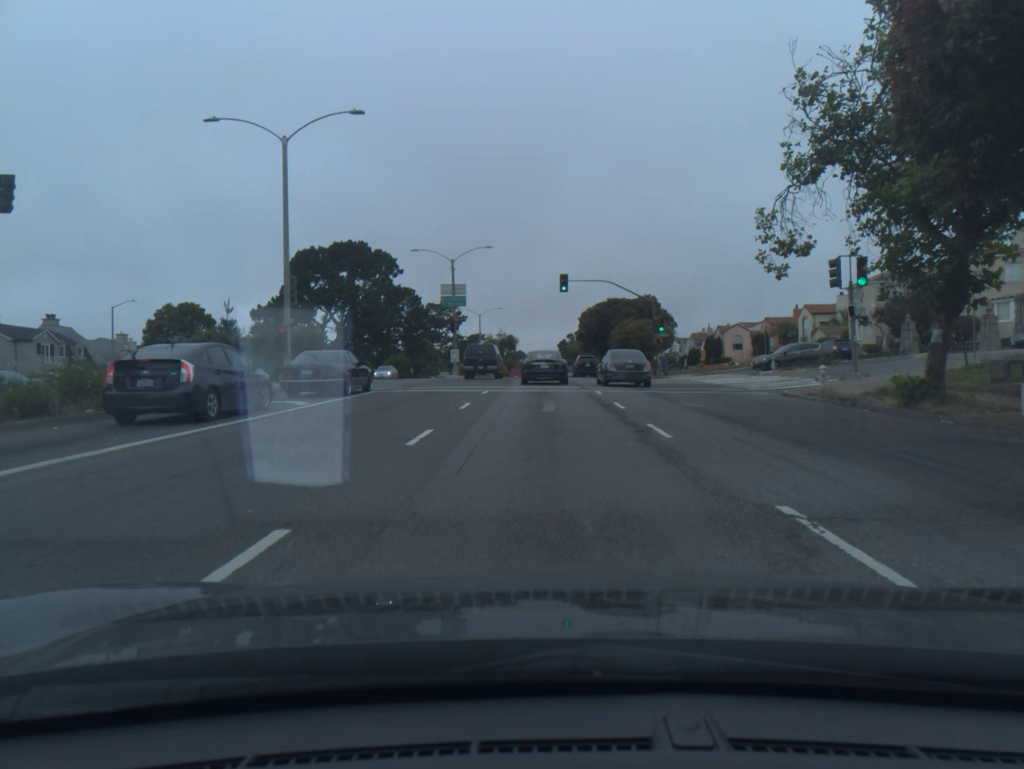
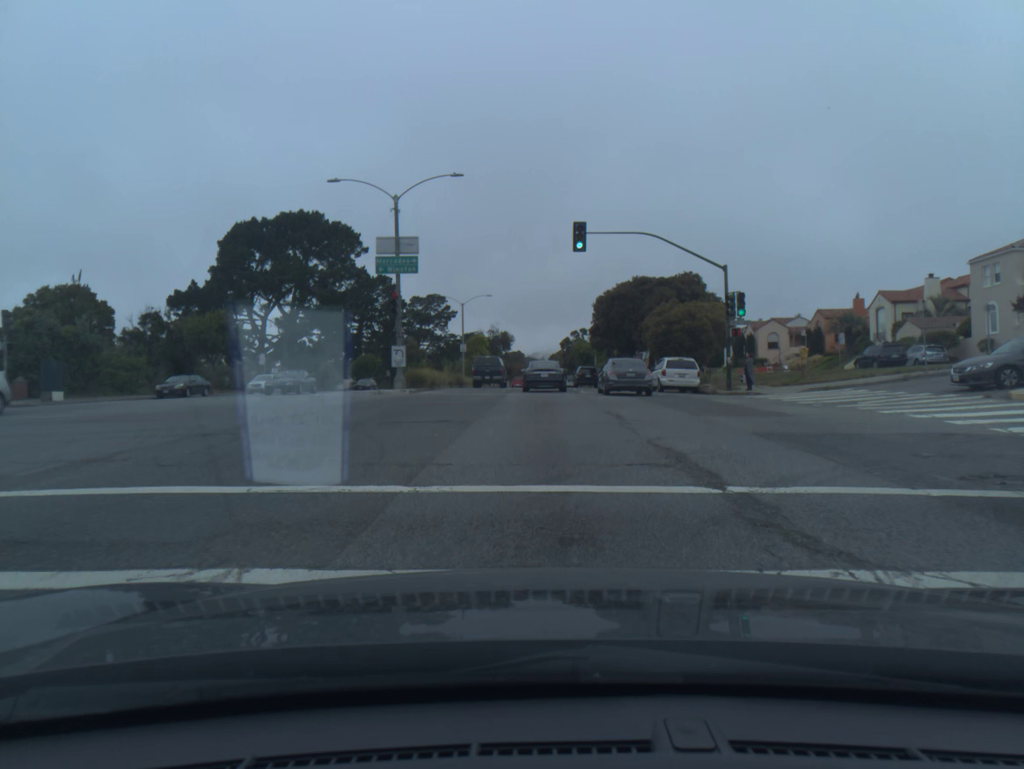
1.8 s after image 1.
(0.0, +22.2) m; 0°
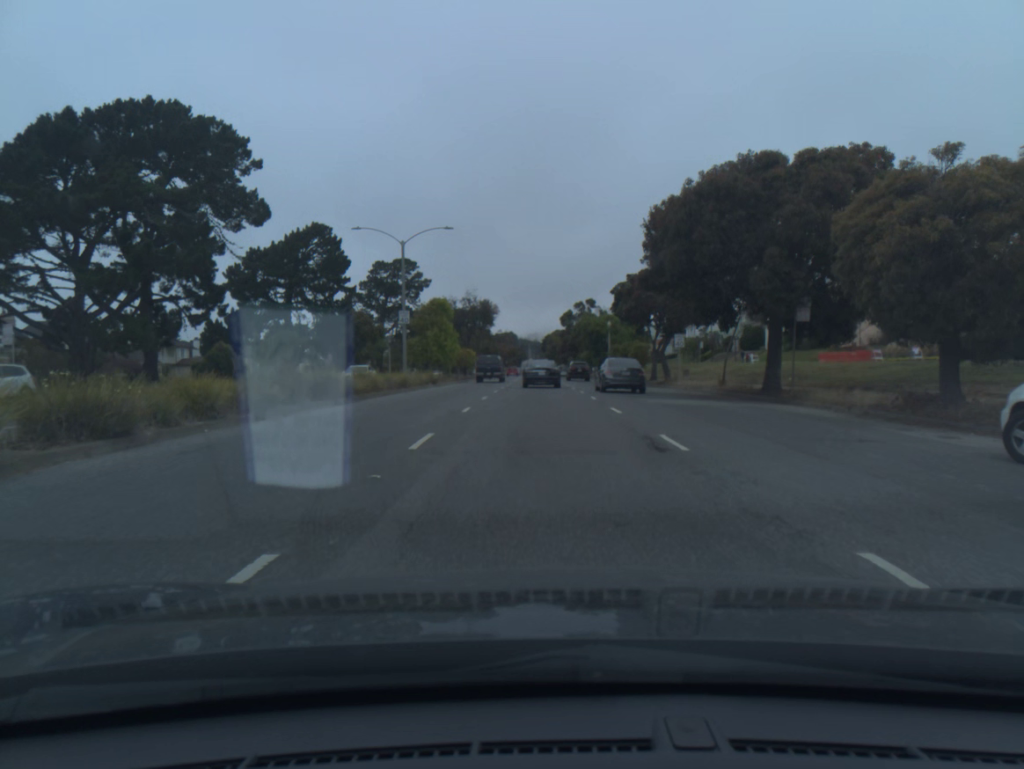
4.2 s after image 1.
(0.0, +31.6) m; 0°
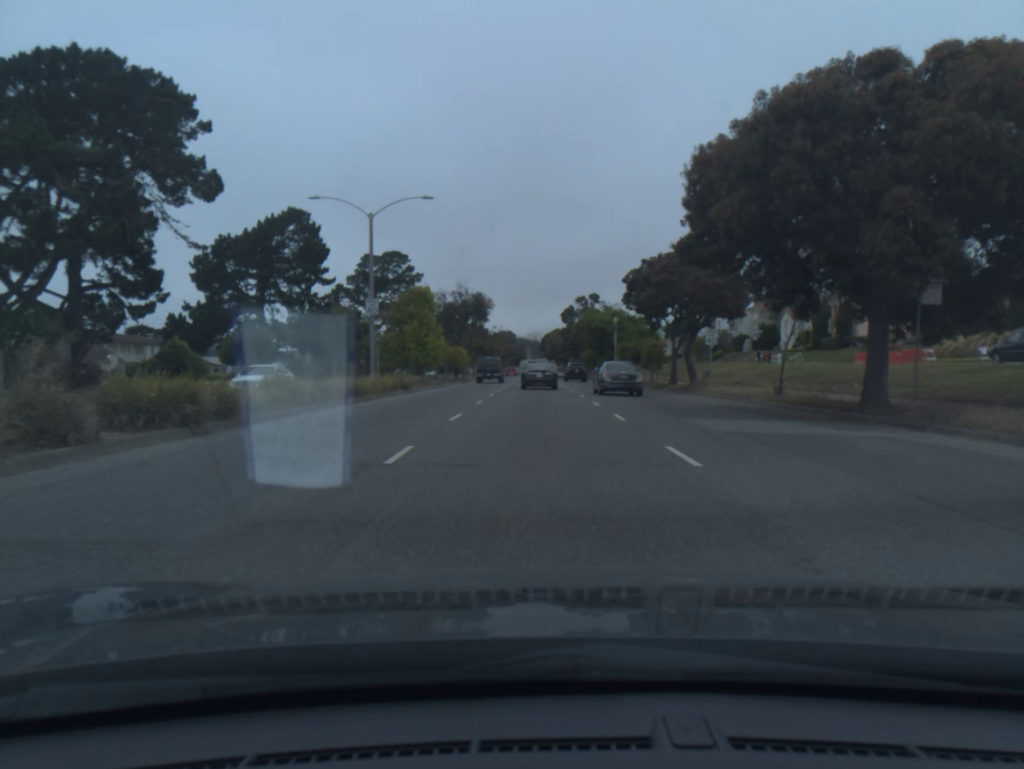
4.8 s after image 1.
(0.0, +8.6) m; 0°
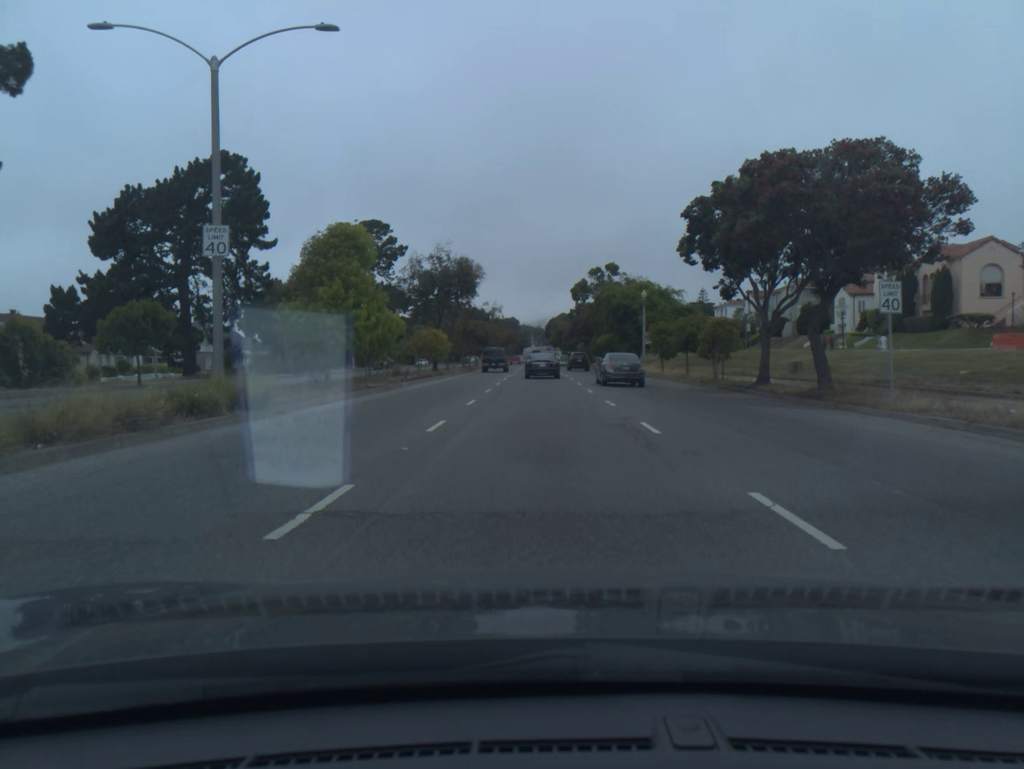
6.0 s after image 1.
(0.0, +18.1) m; 0°
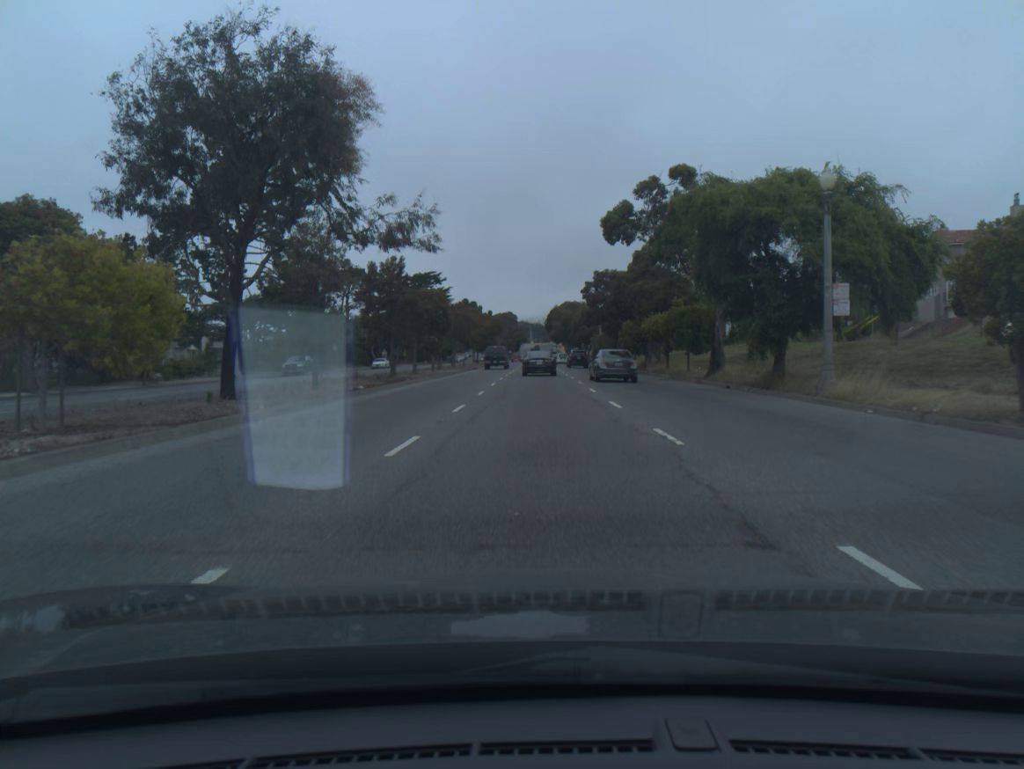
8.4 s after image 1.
(0.0, +39.1) m; 0°
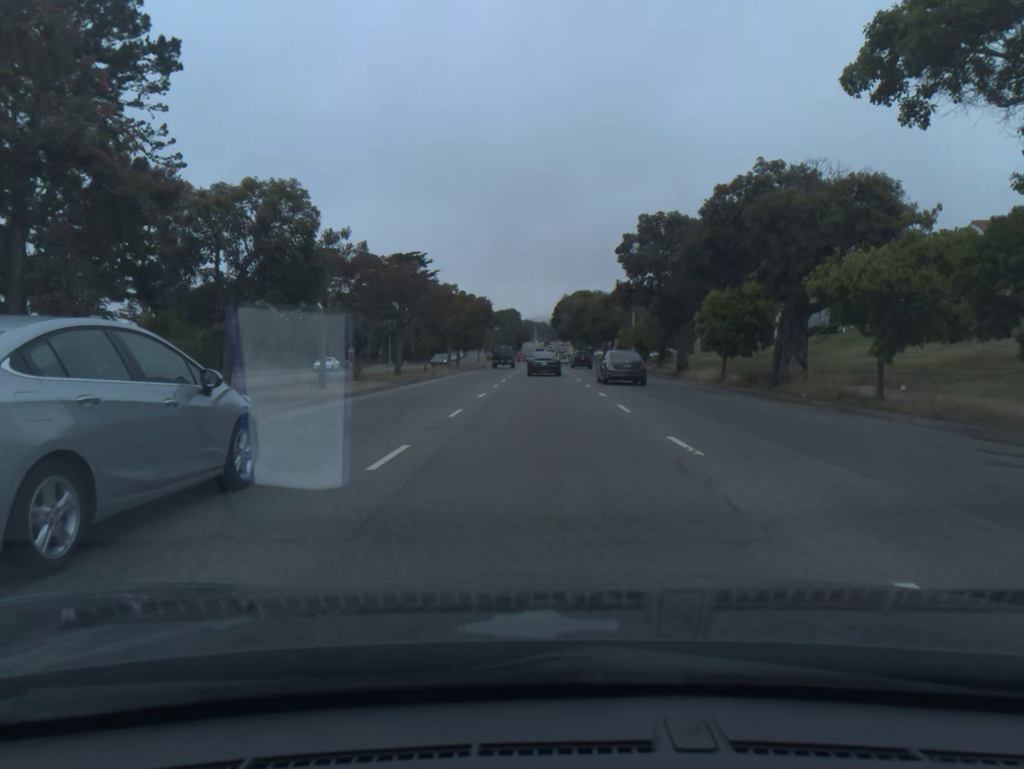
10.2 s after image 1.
(-0.1, +30.4) m; 0°
